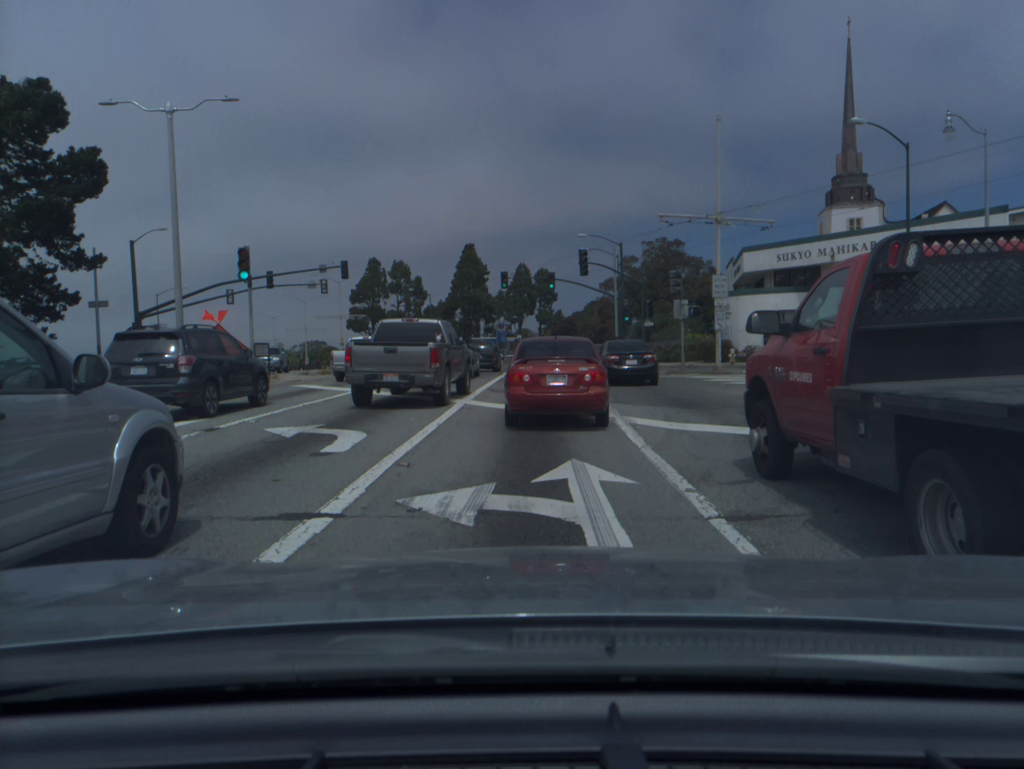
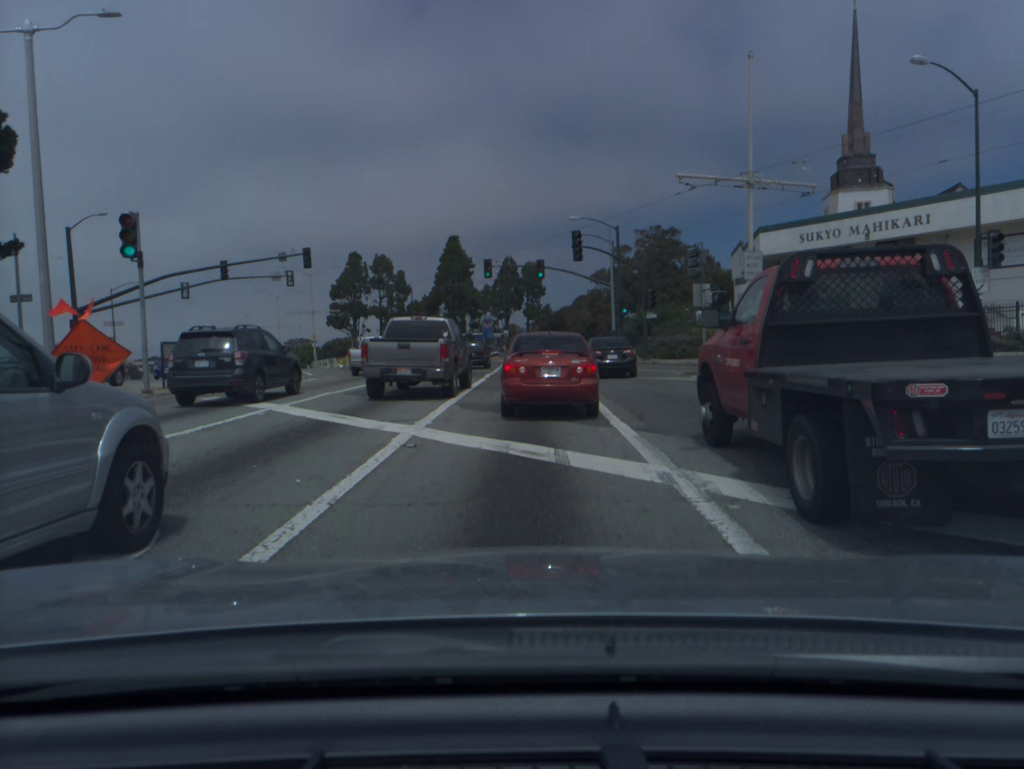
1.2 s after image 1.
(0.0, +6.3) m; +1°
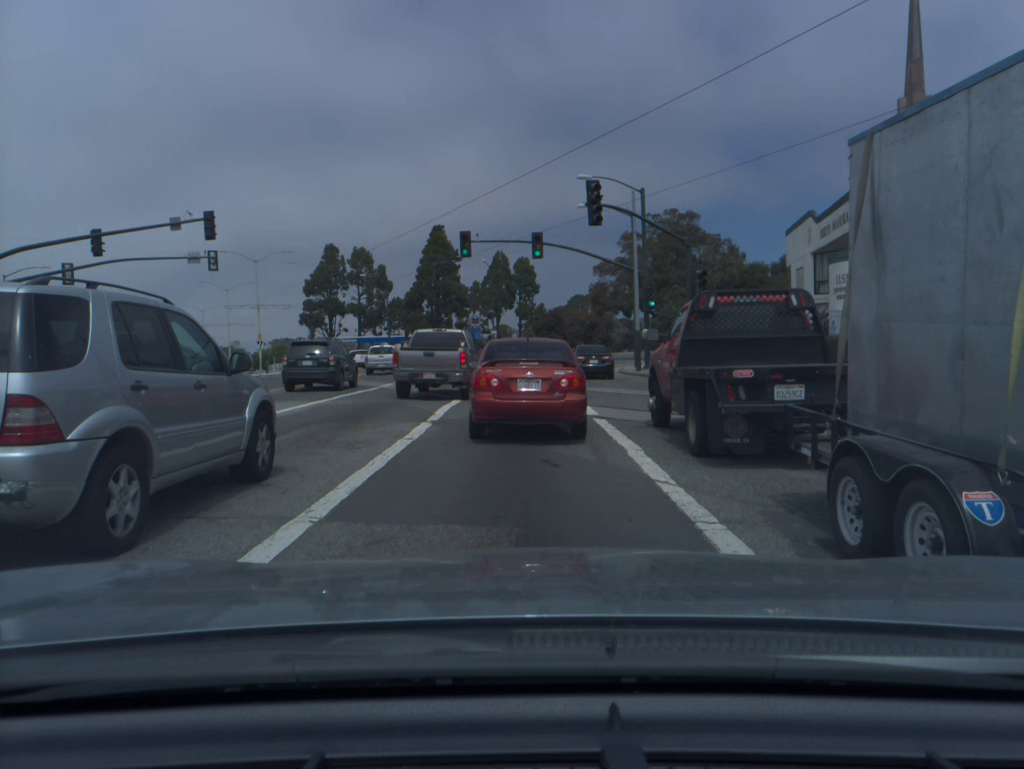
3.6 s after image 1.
(0.0, +14.7) m; +1°
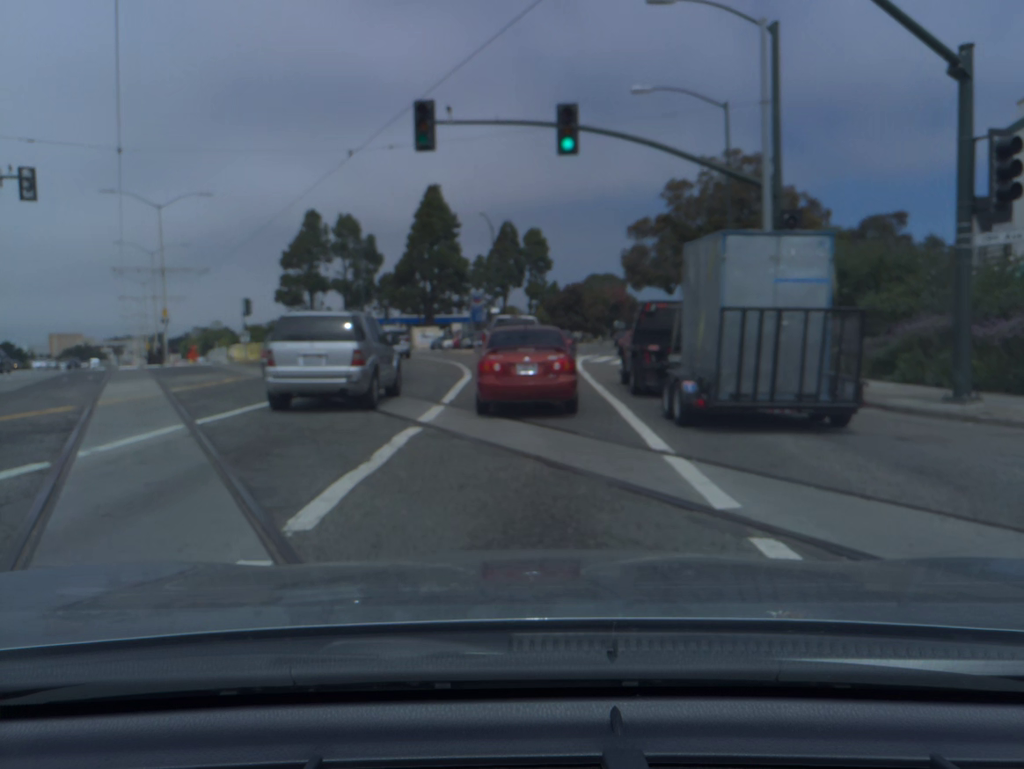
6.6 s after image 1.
(-0.2, +19.5) m; -1°
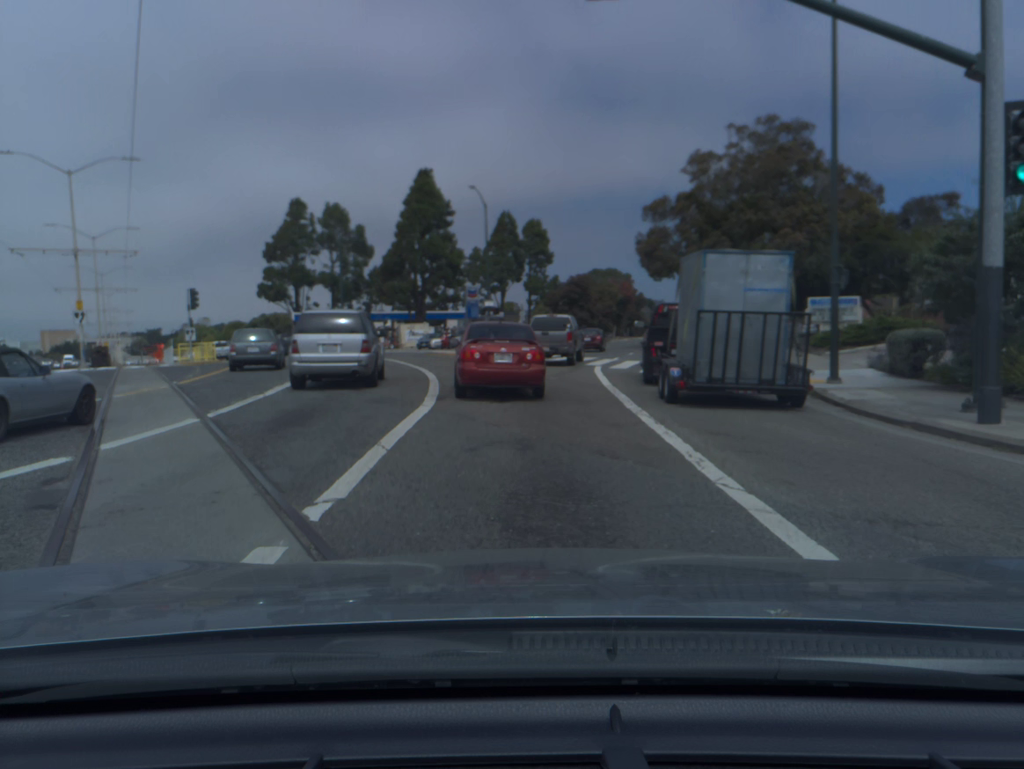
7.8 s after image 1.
(+0.1, +9.8) m; 0°
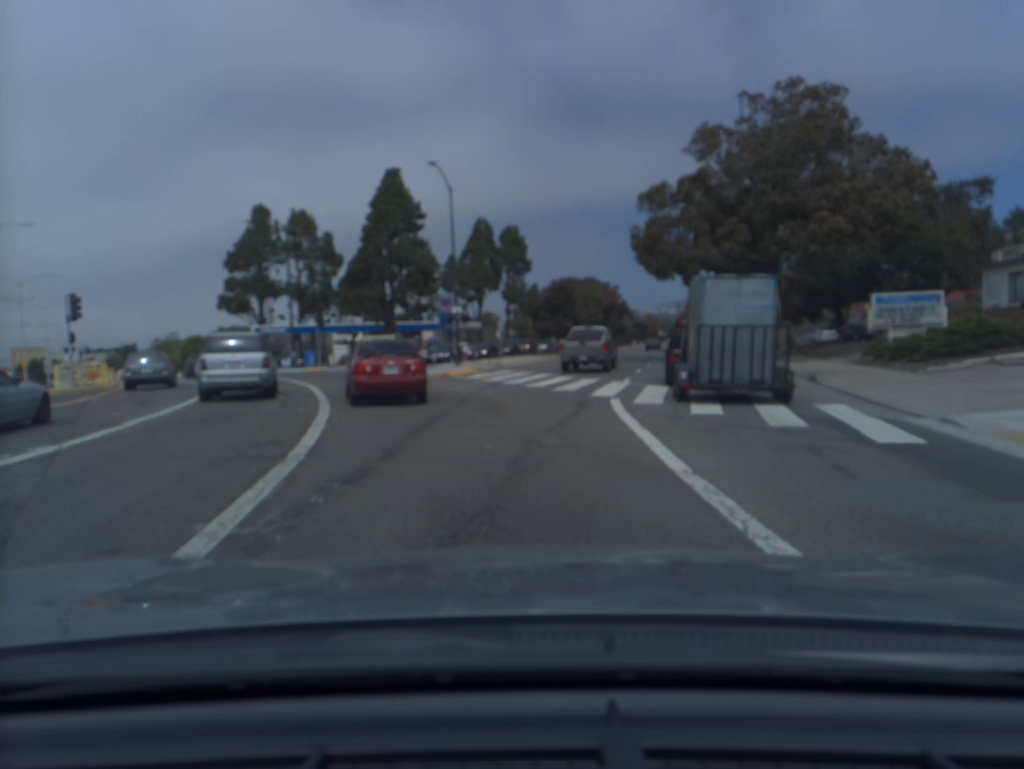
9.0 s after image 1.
(+0.2, +11.1) m; +2°
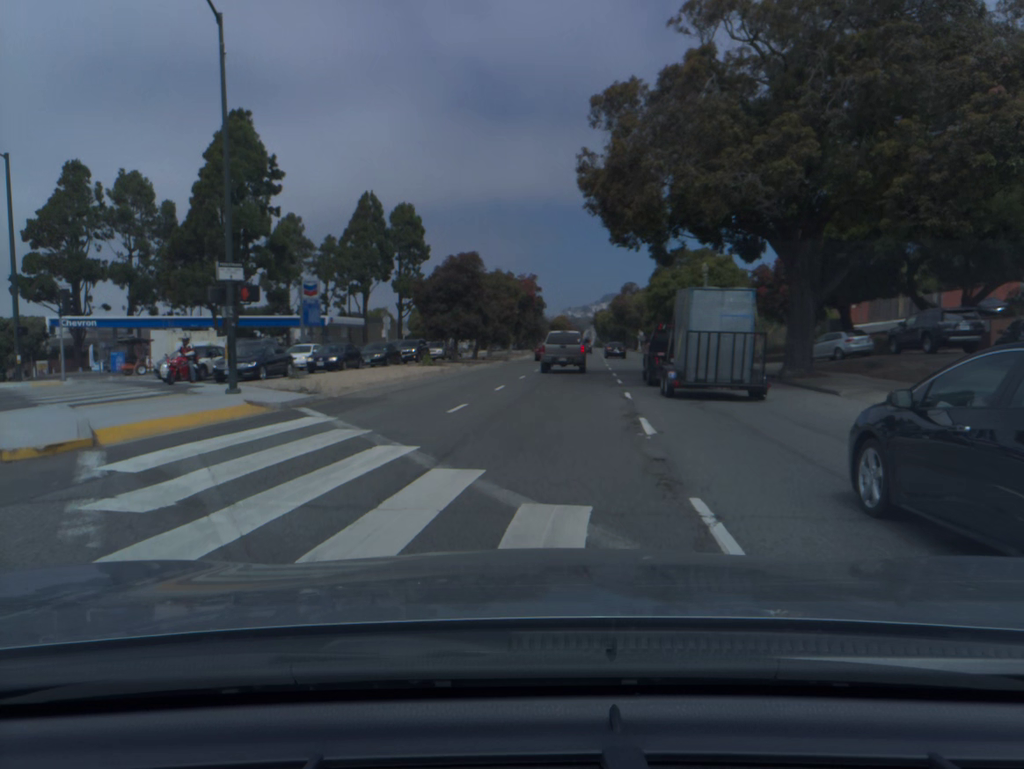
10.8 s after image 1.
(+1.2, +20.3) m; +7°
